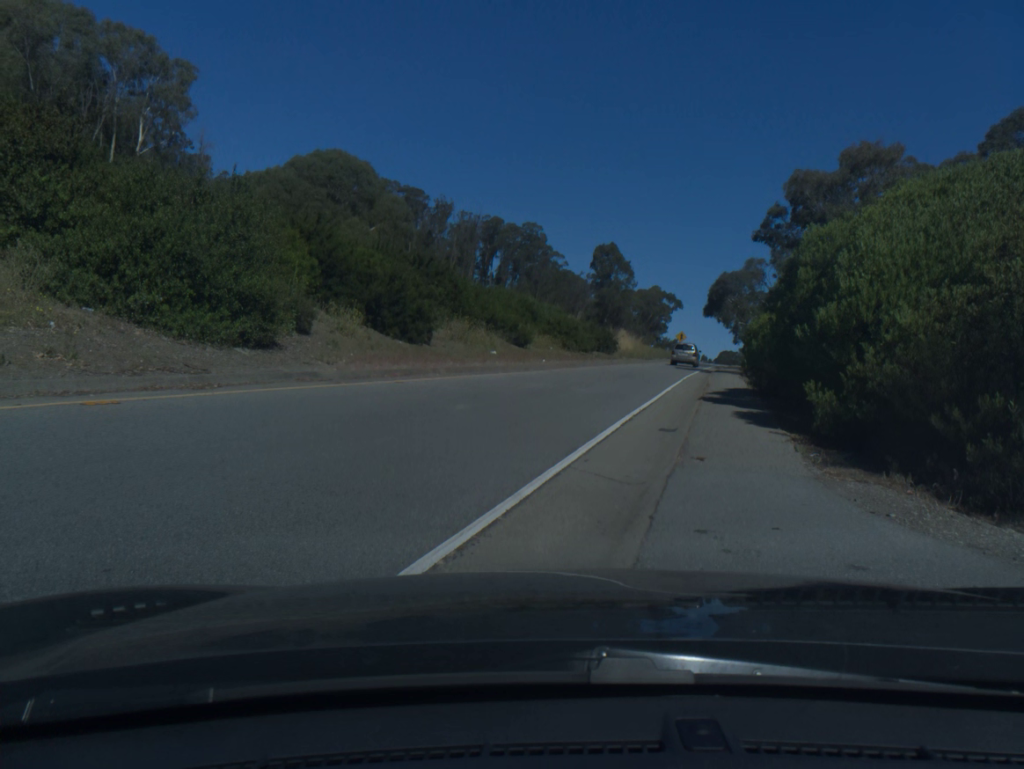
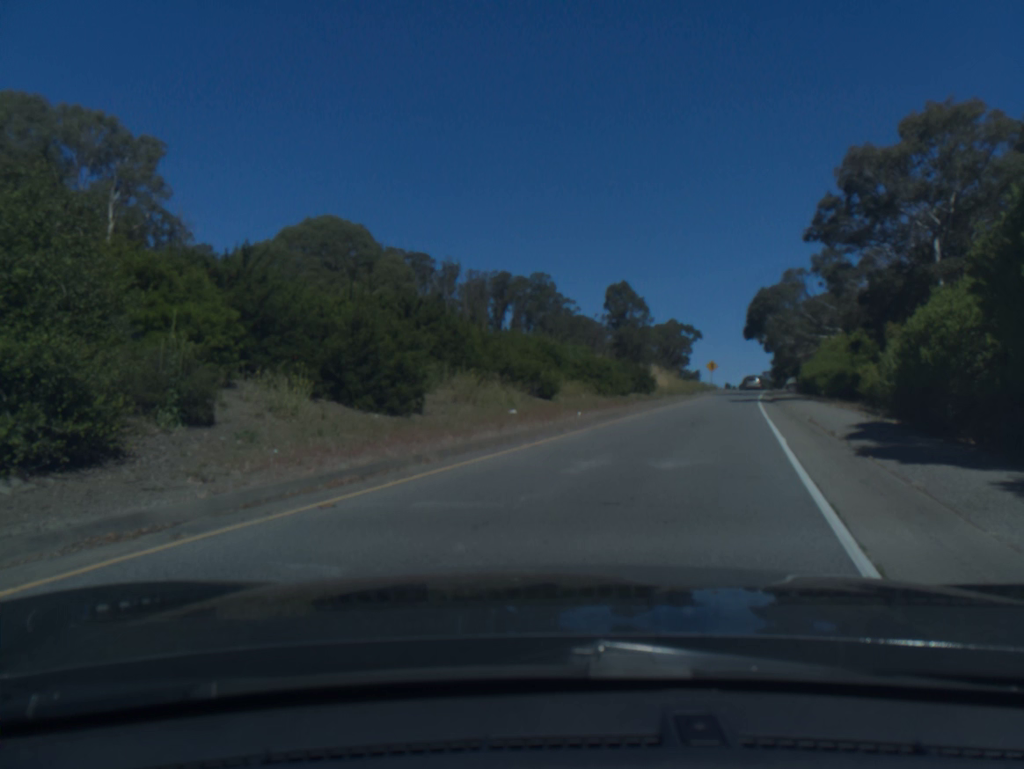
(-0.4, +7.6) m; +2°
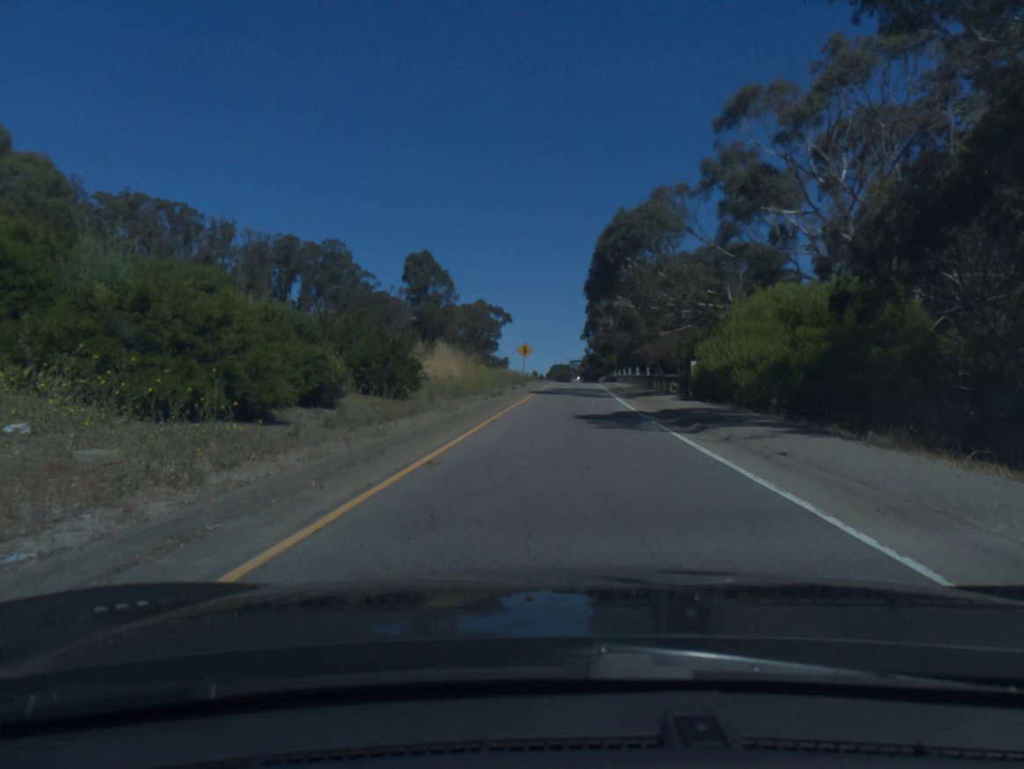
(+3.1, +25.7) m; +11°
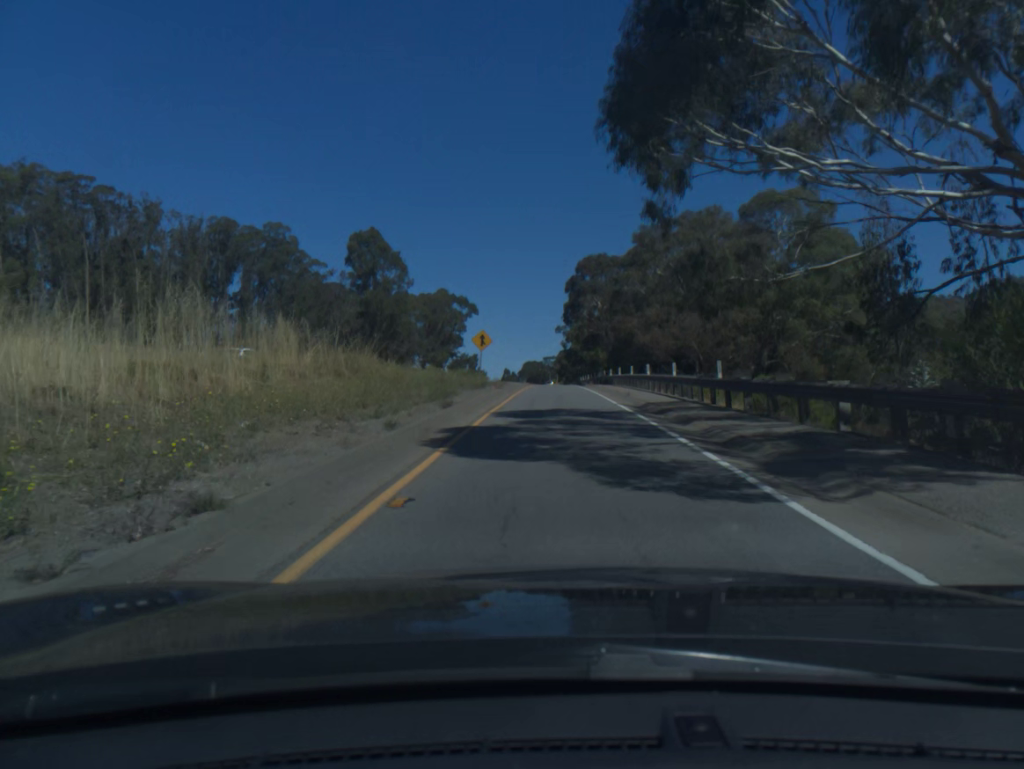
(+0.5, +24.5) m; +2°
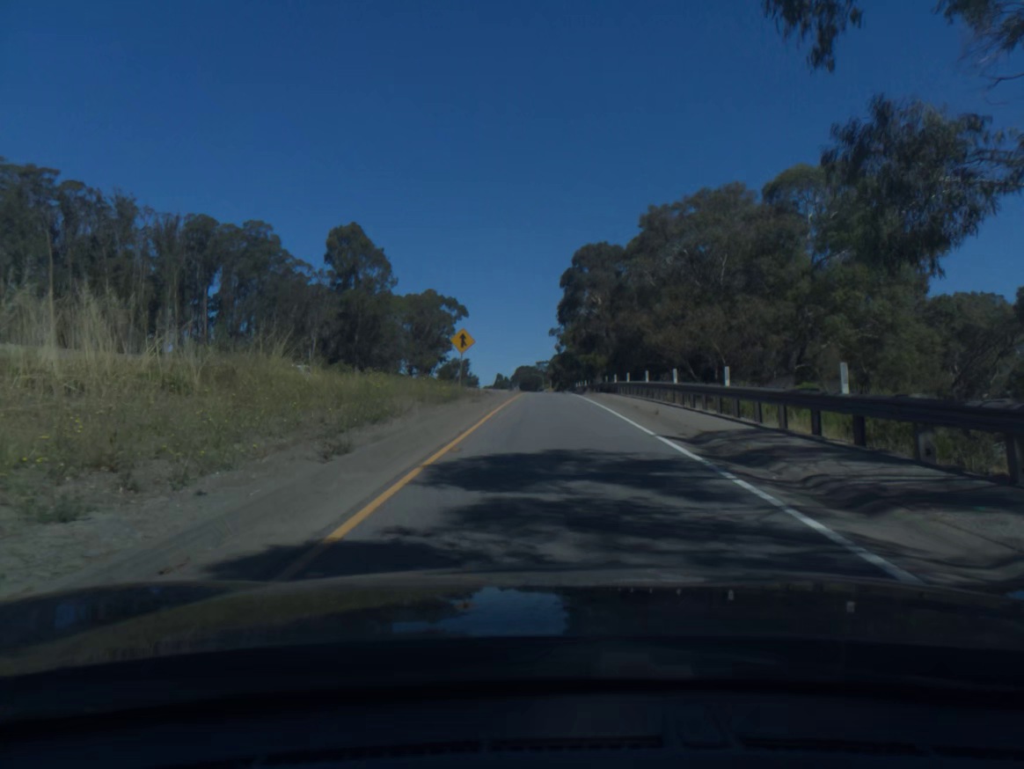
(+0.1, +9.5) m; +1°
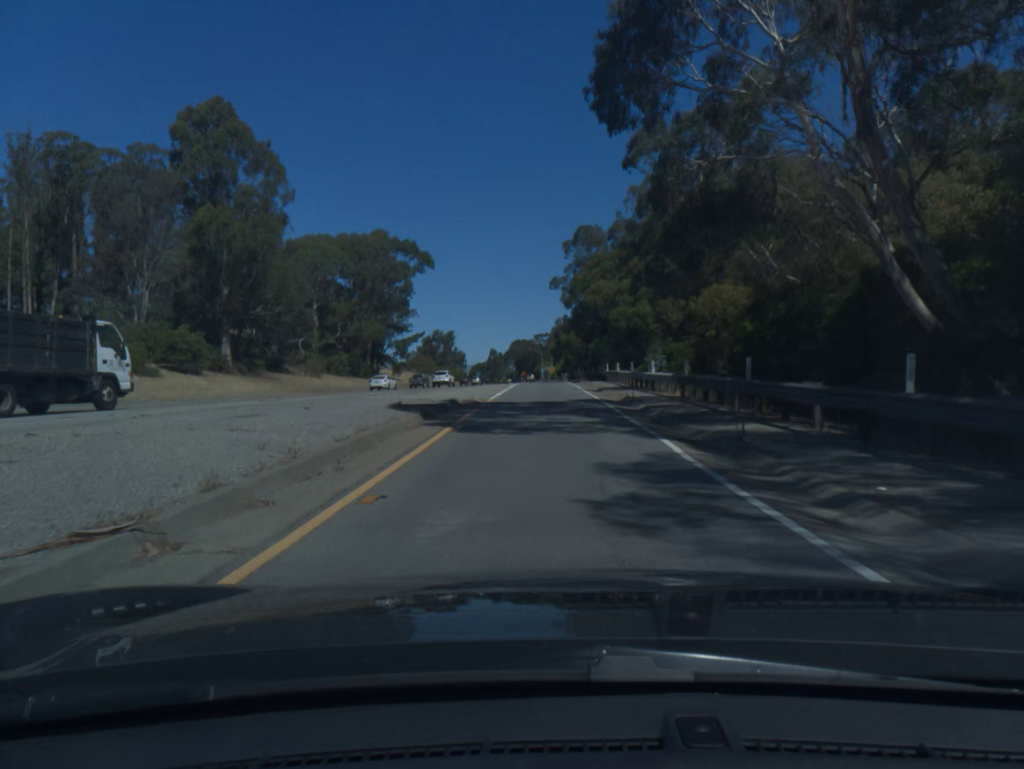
(+0.2, +55.6) m; 0°
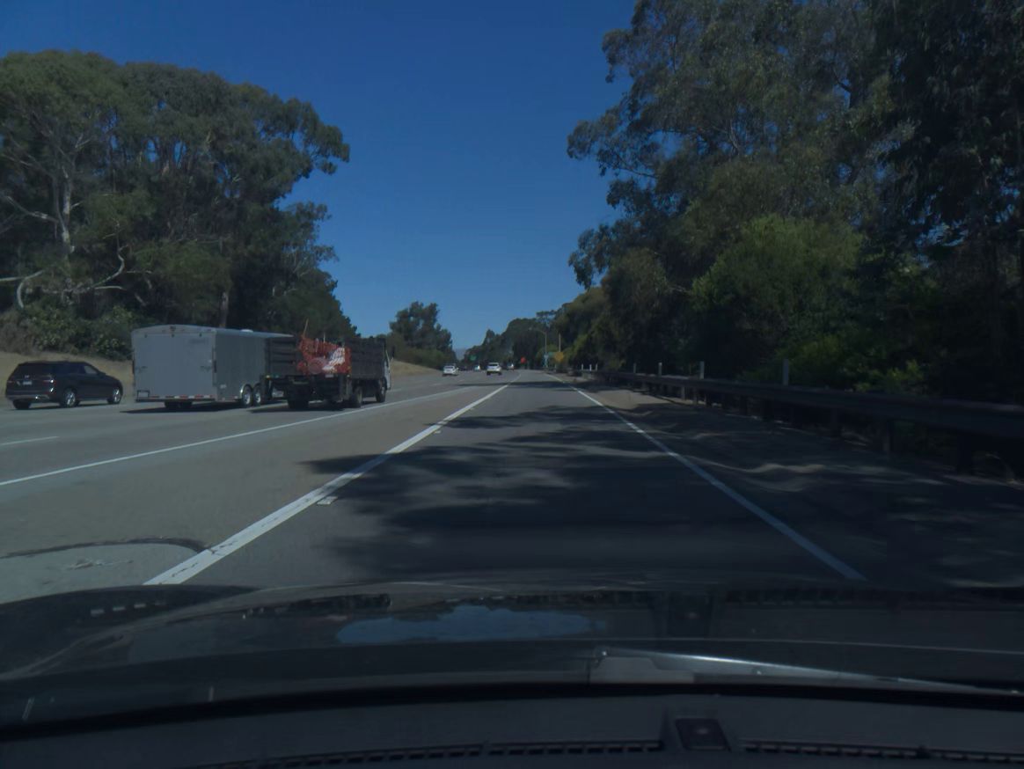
(0.0, +63.5) m; 0°
